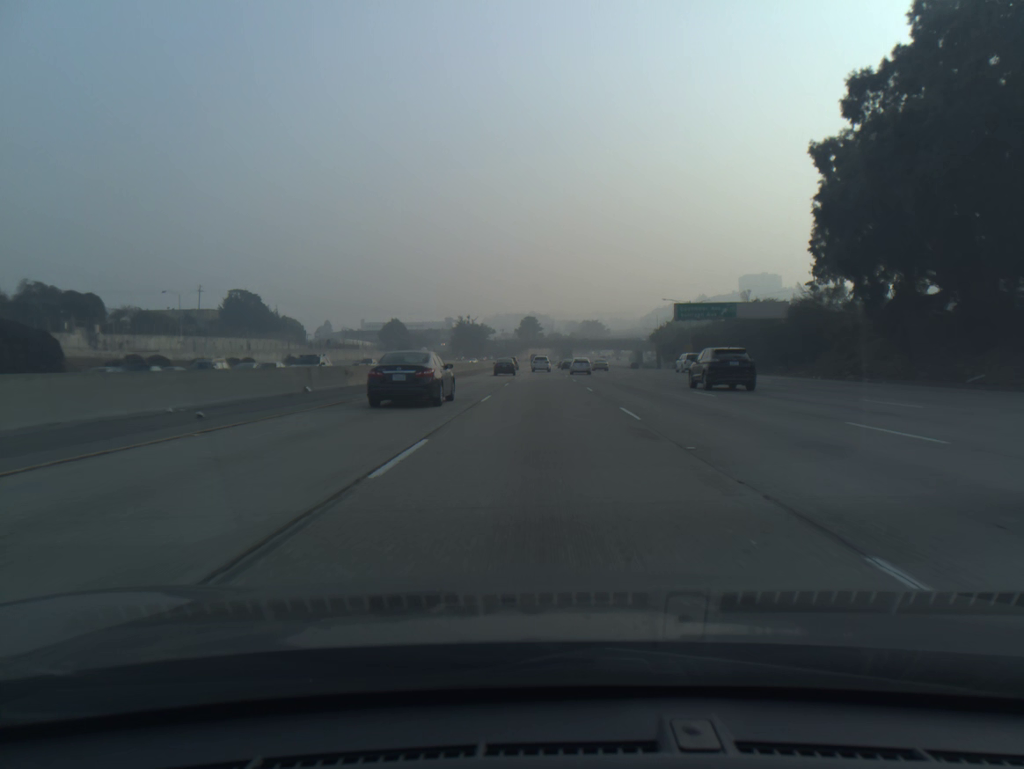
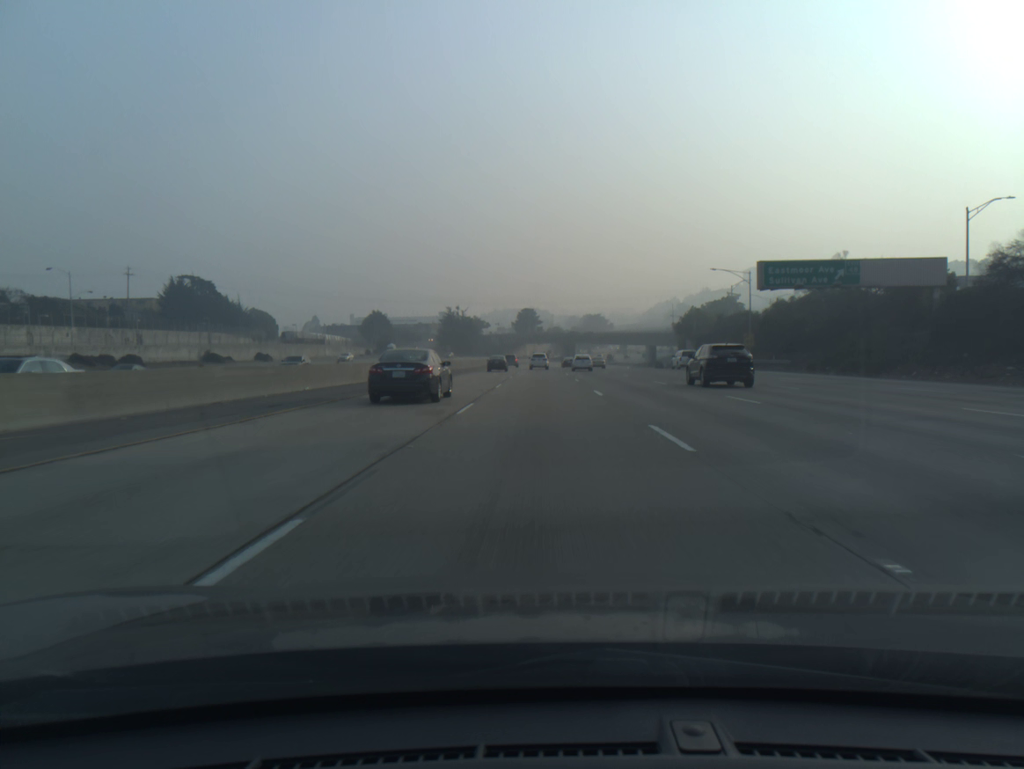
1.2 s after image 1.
(+0.1, +35.0) m; 0°
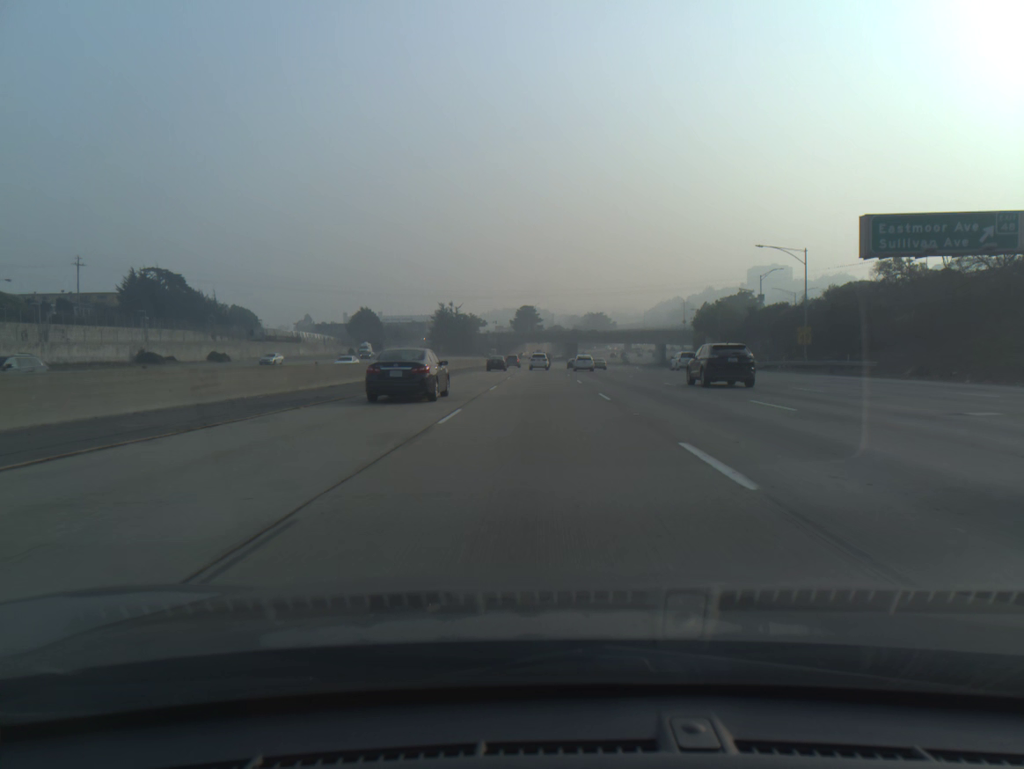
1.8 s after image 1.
(0.0, +17.5) m; 0°
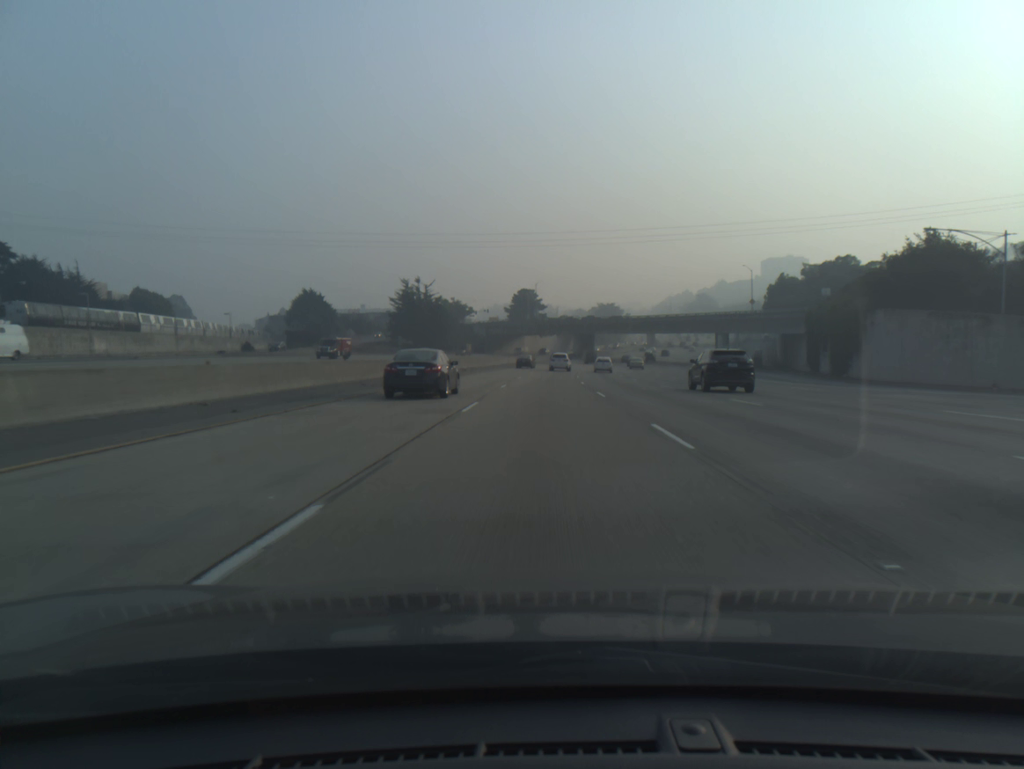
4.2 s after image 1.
(-0.2, +69.9) m; 0°
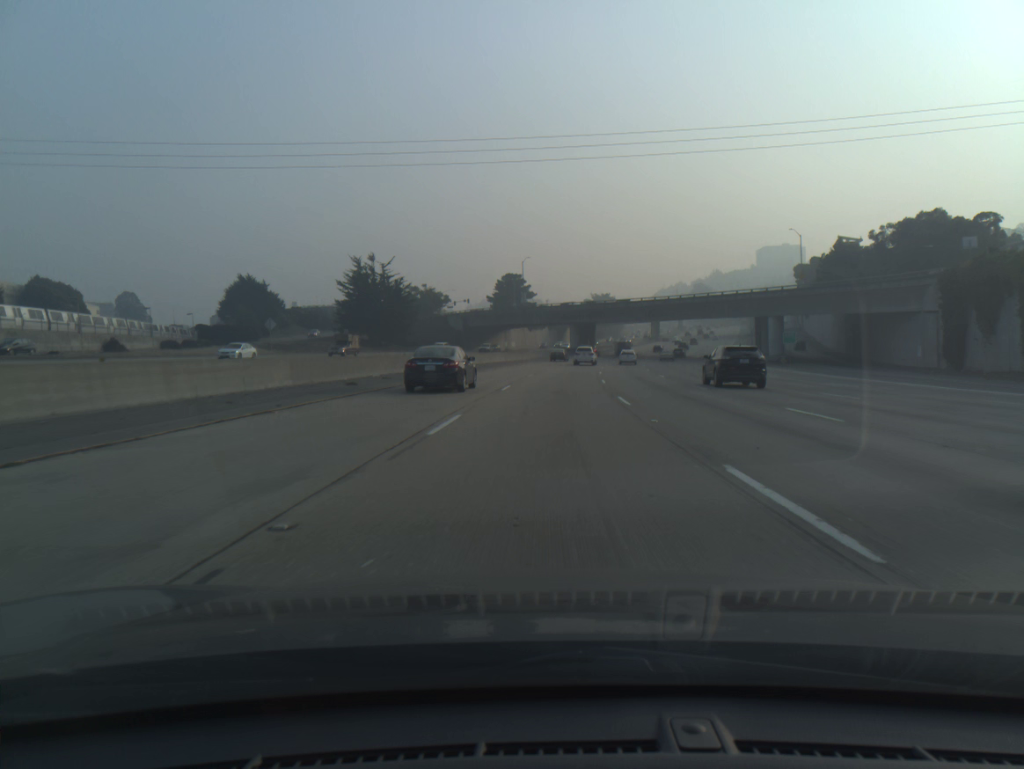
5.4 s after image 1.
(+0.1, +34.8) m; +1°
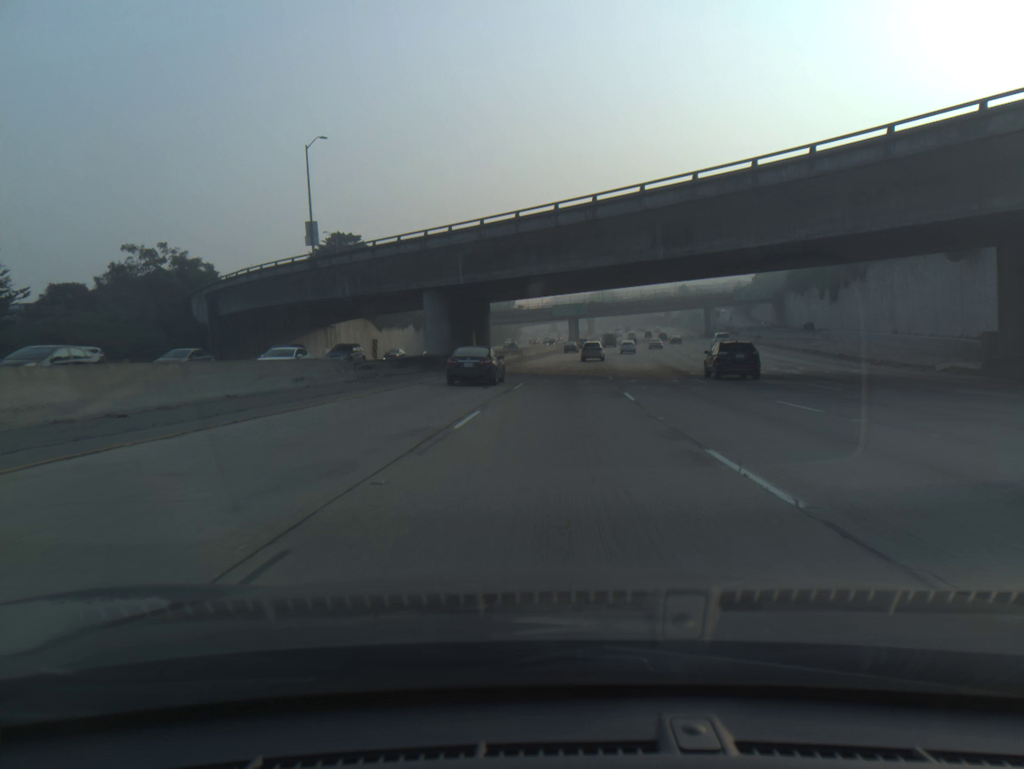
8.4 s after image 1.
(+5.3, +86.3) m; +8°
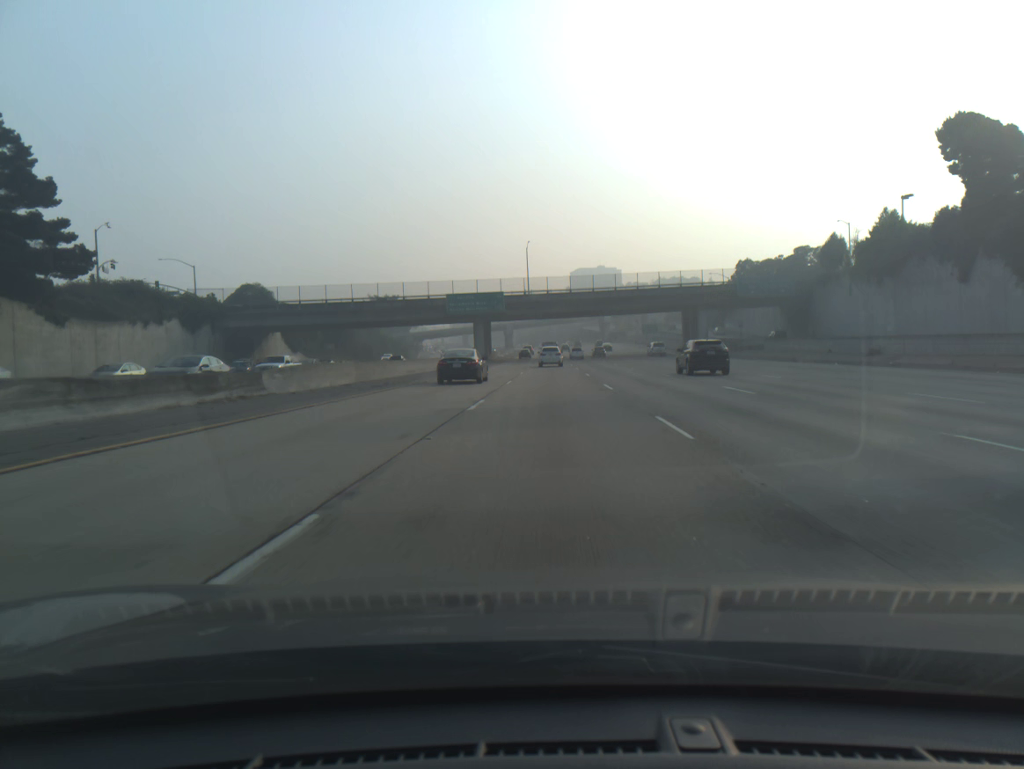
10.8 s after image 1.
(+3.9, +68.4) m; +6°
